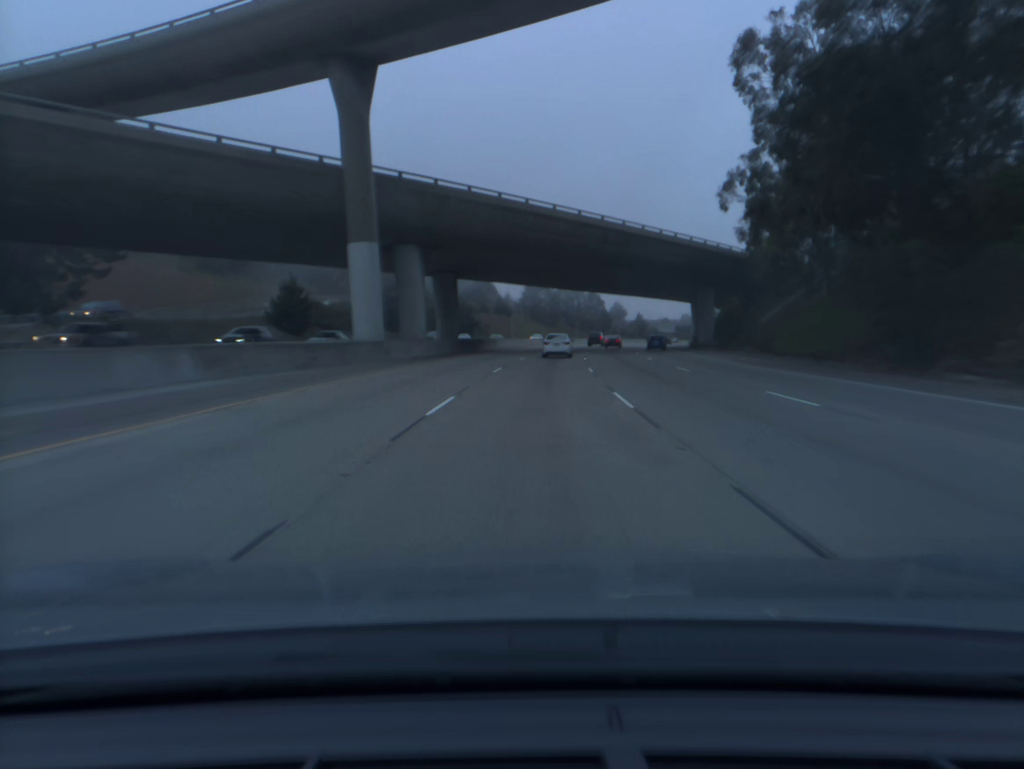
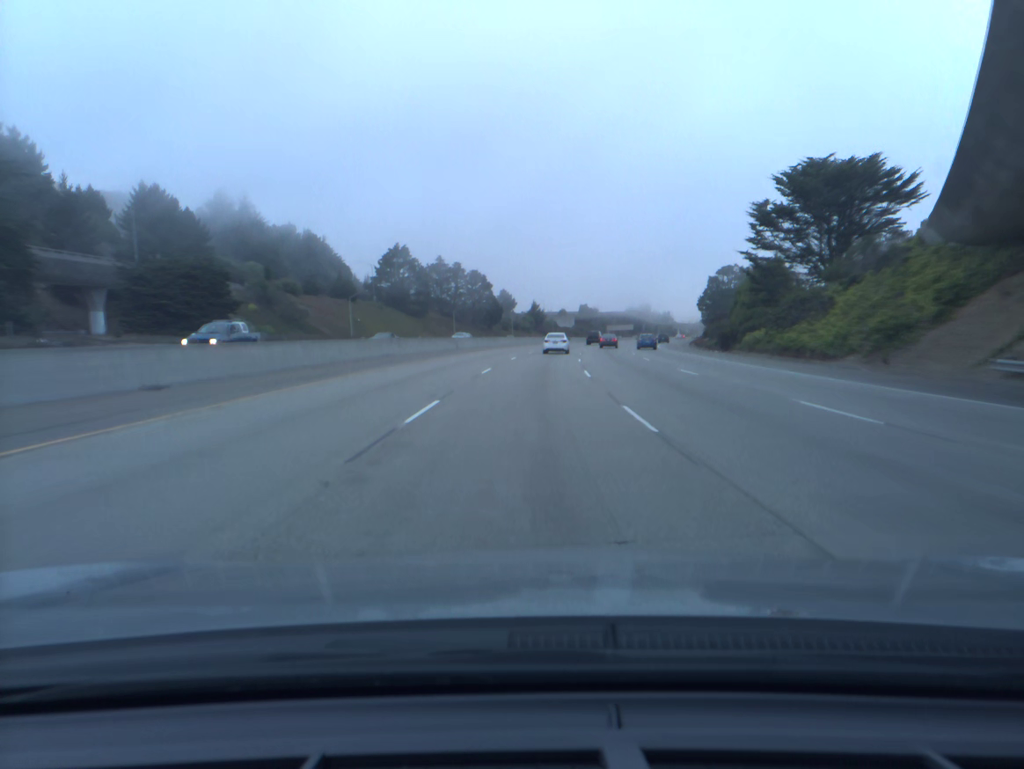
(+6.5, +88.5) m; +8°
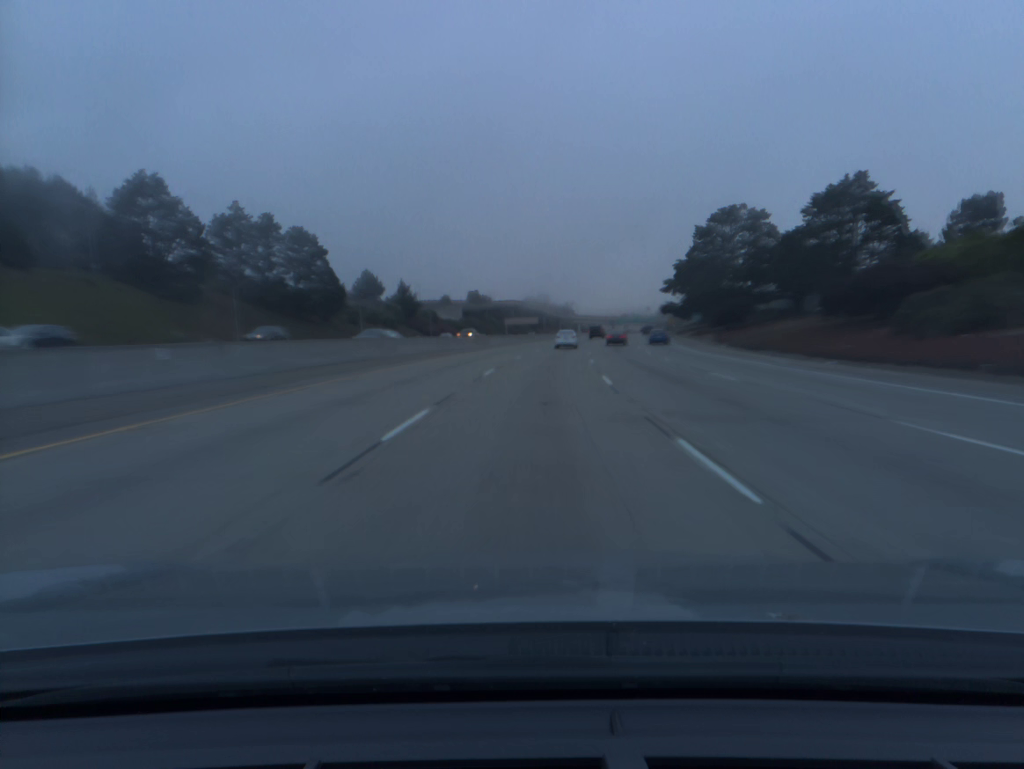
(+6.1, +89.1) m; +8°
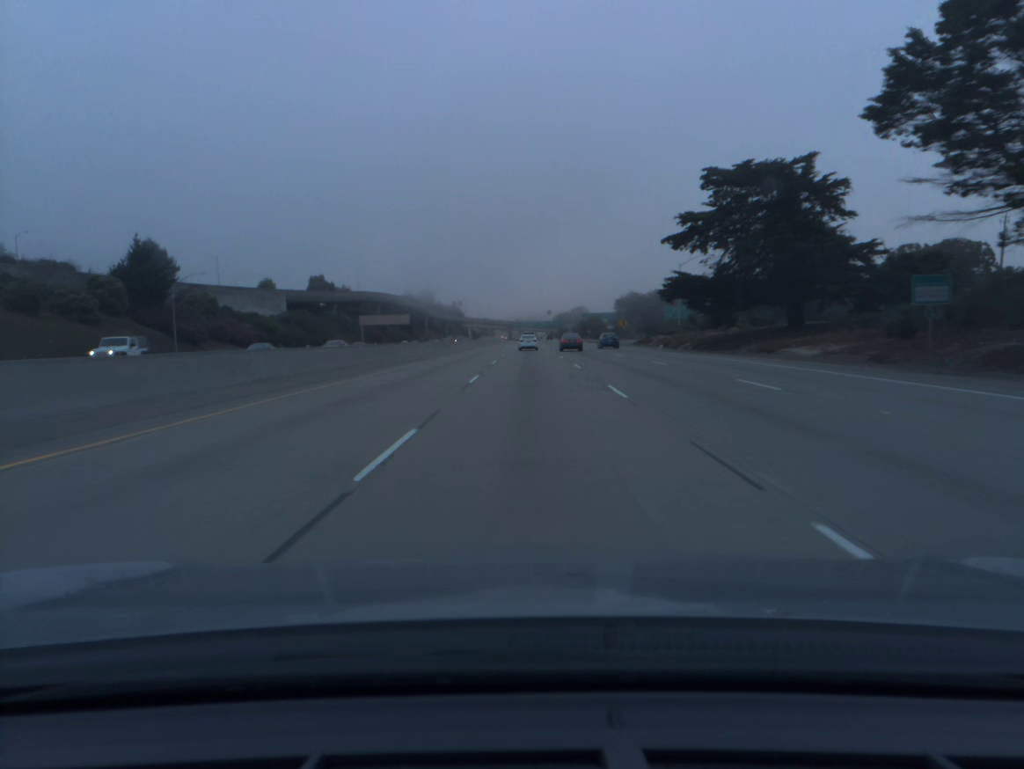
(+6.8, +89.9) m; +8°
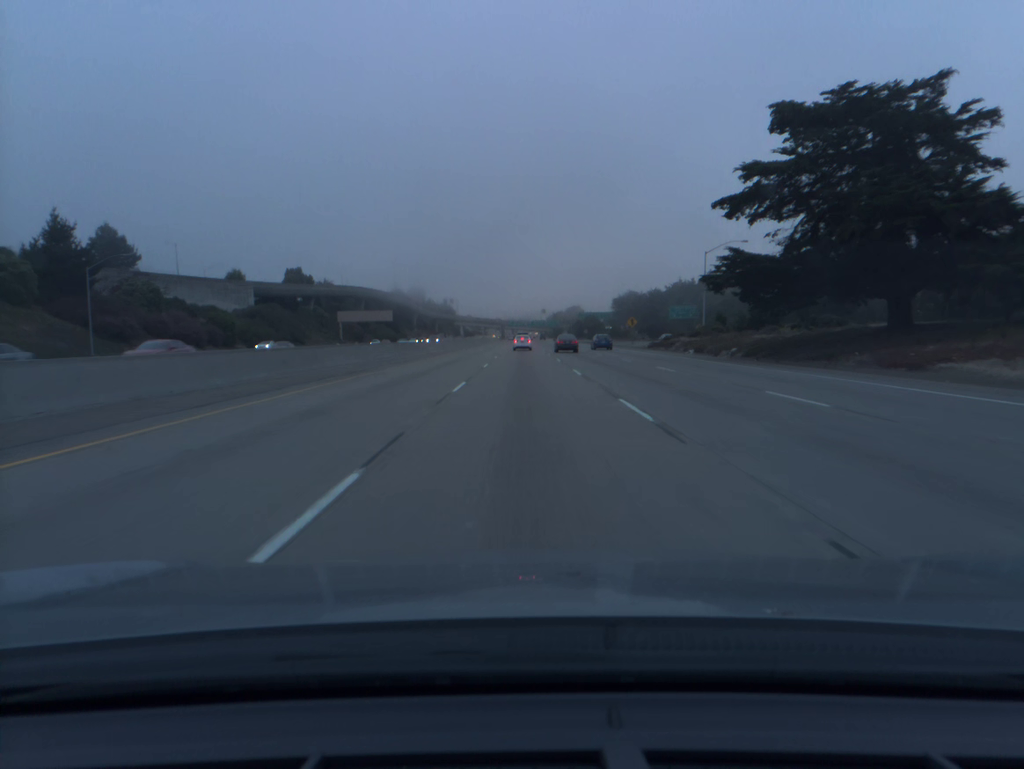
(+0.1, +18.0) m; +1°
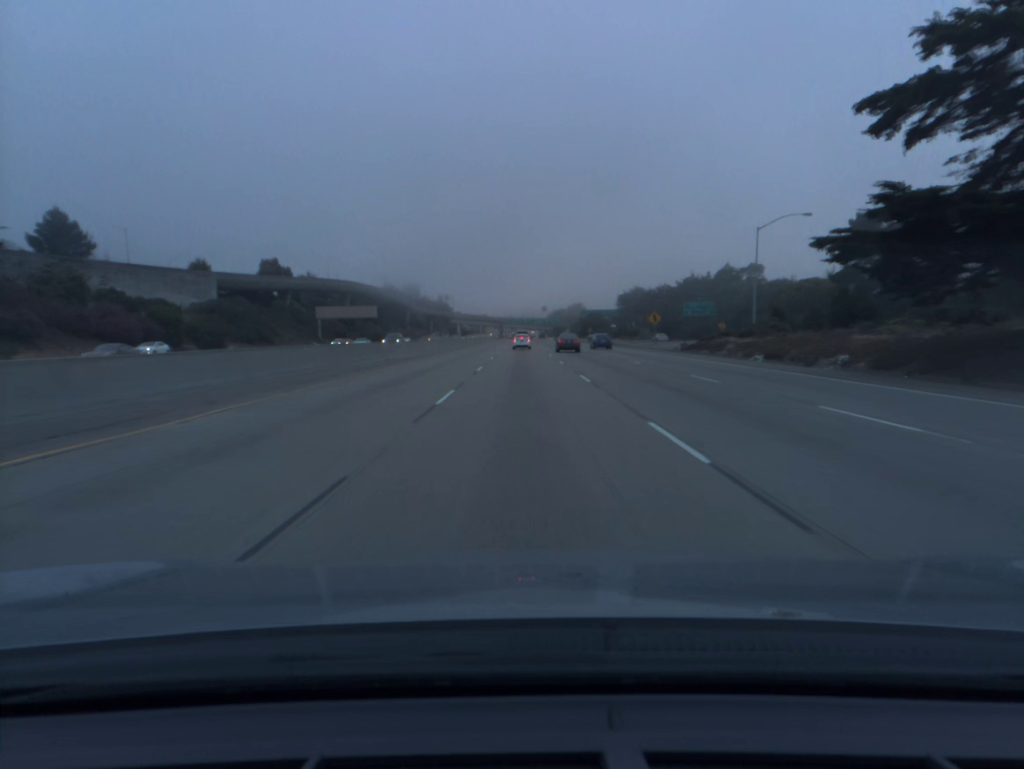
(0.0, +18.1) m; 0°
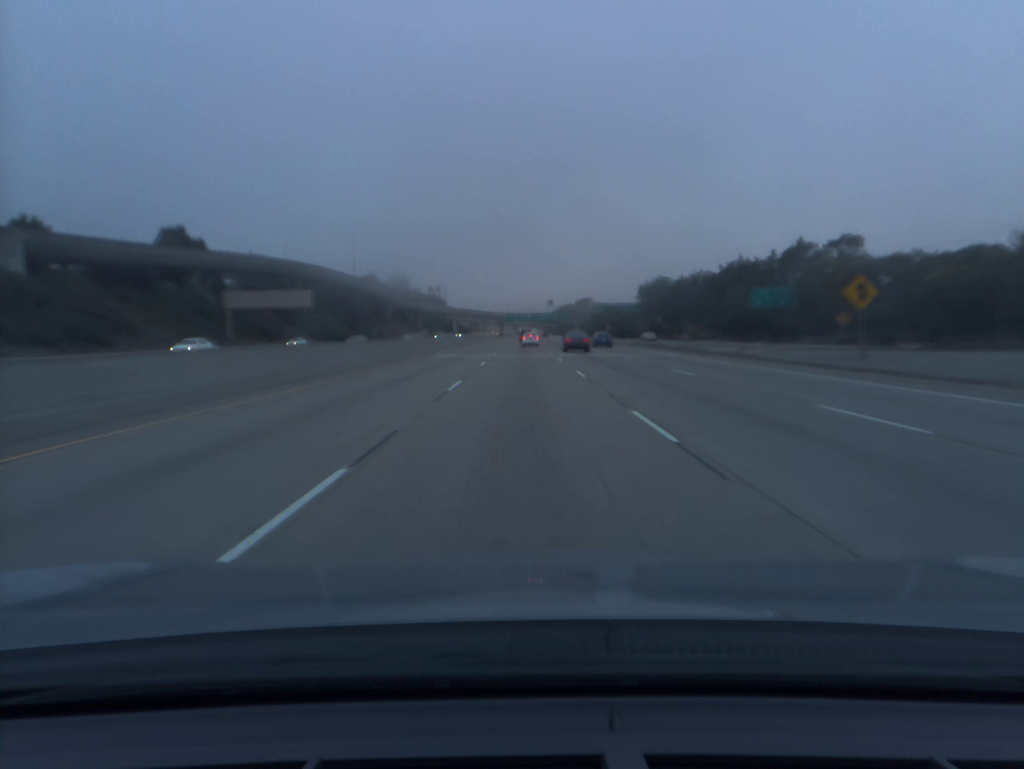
(0.0, +55.3) m; 0°
